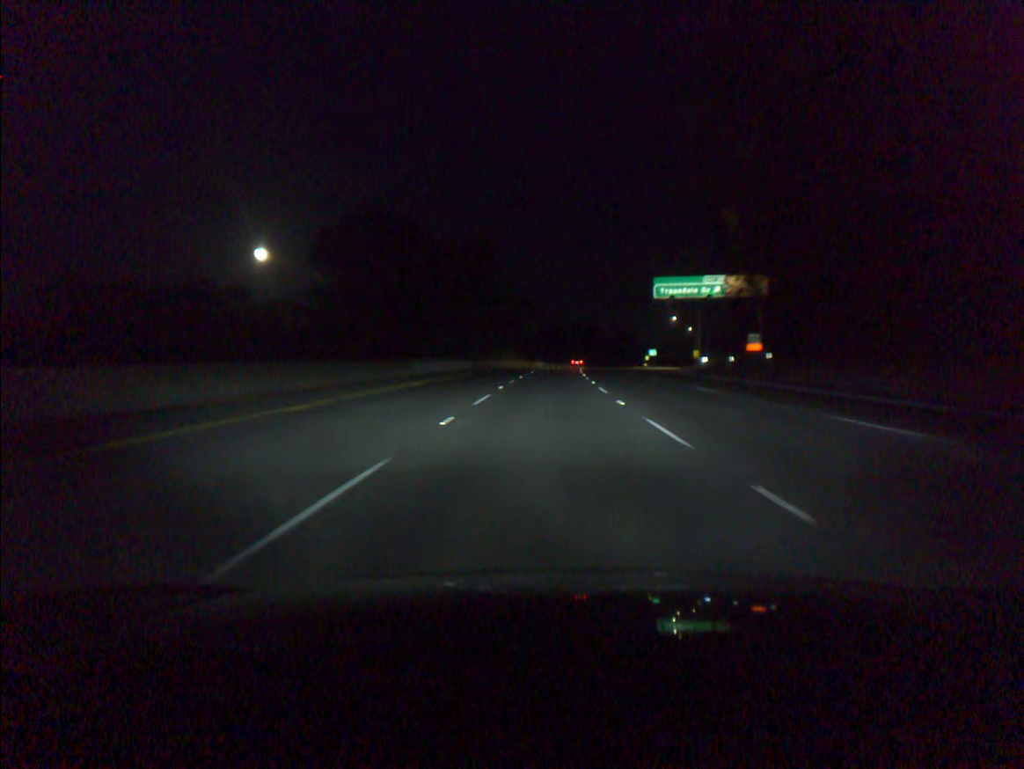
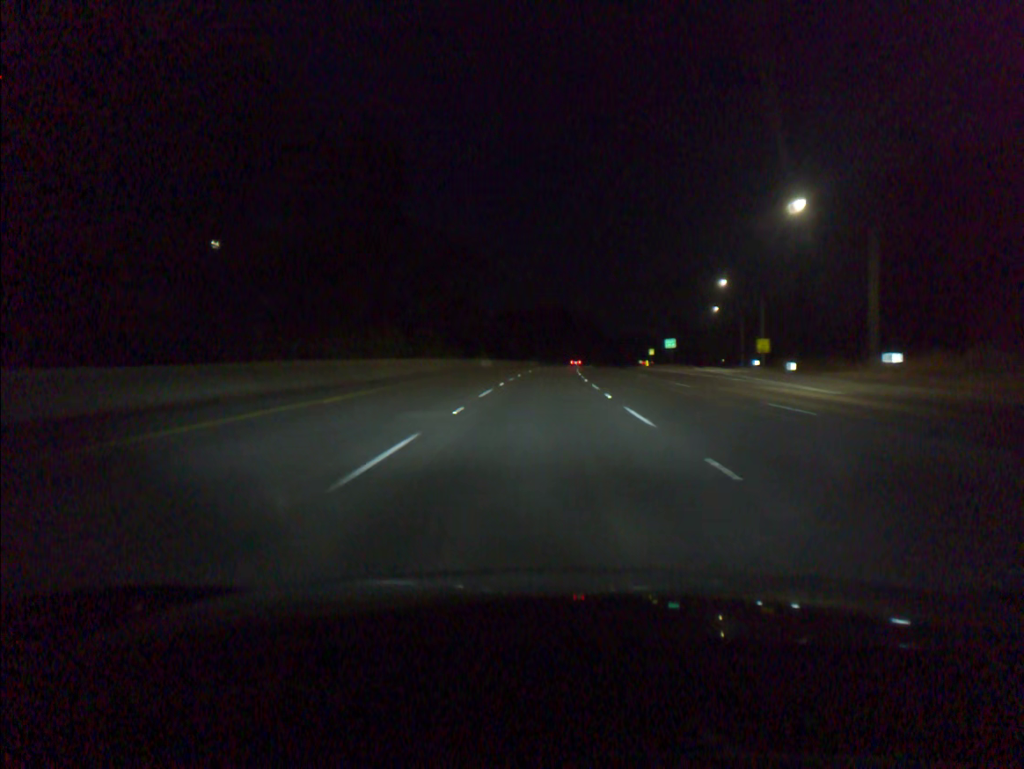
(+1.8, +69.7) m; +3°
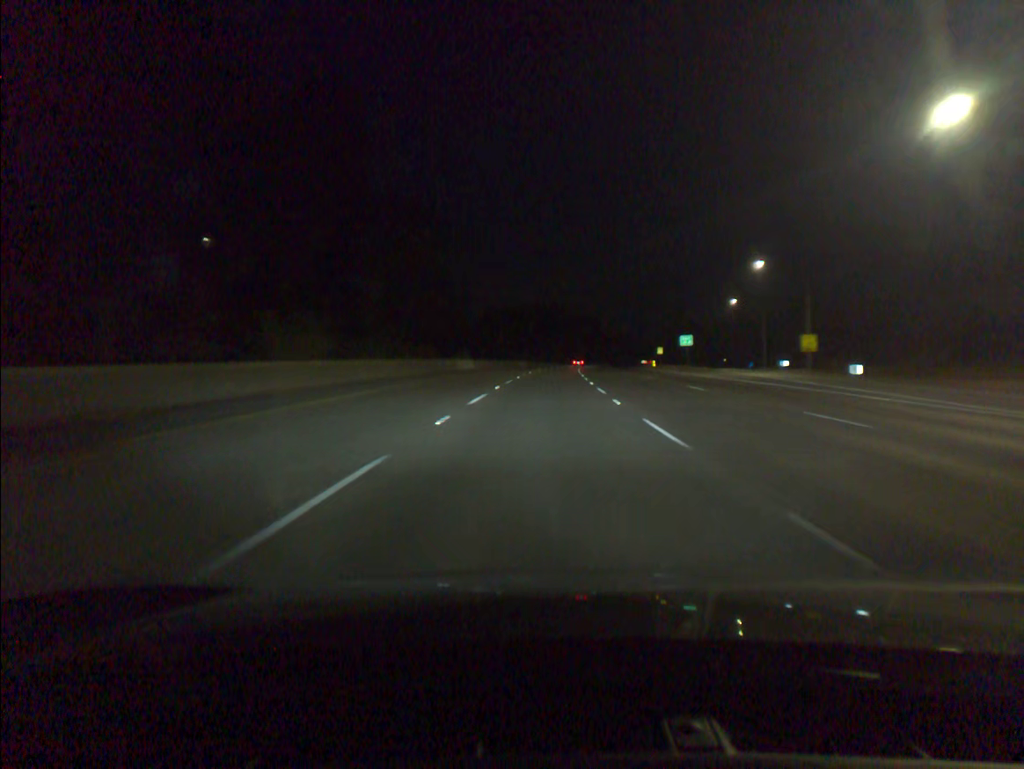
(+0.1, +17.5) m; +1°
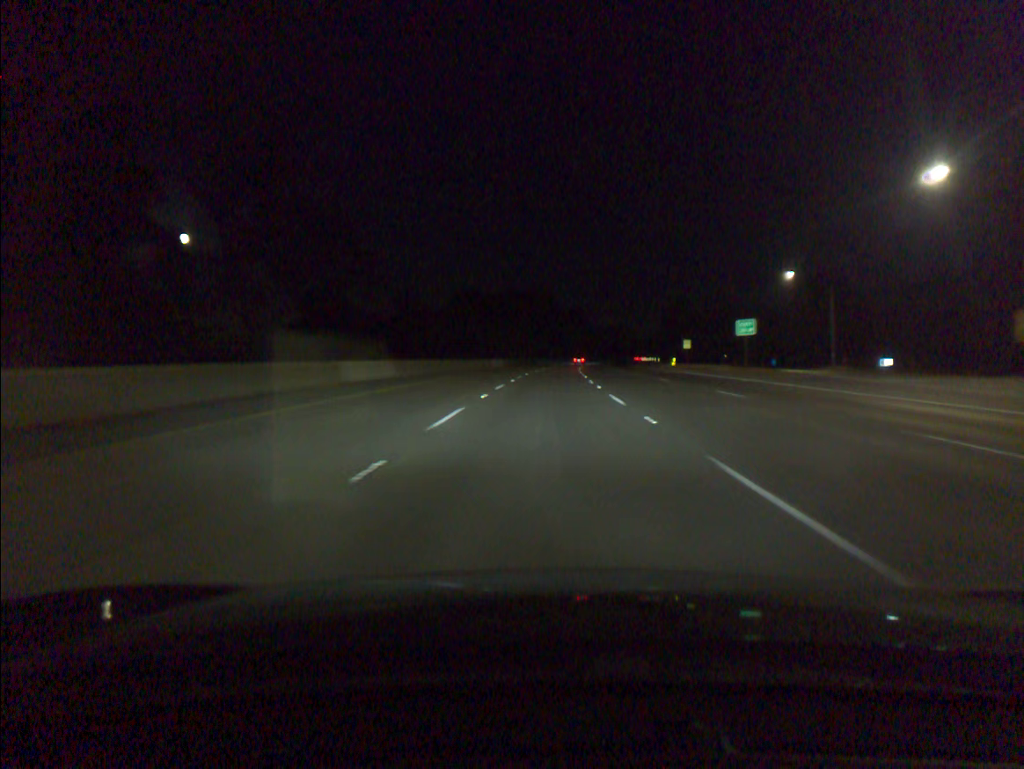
(+0.4, +35.0) m; +1°
